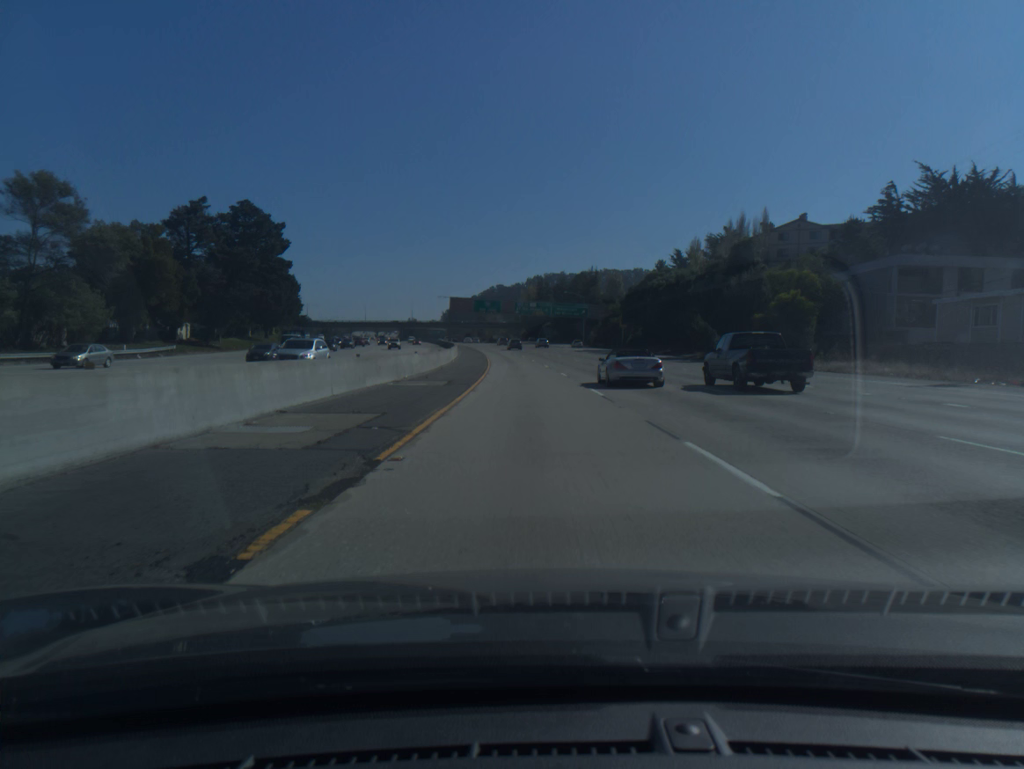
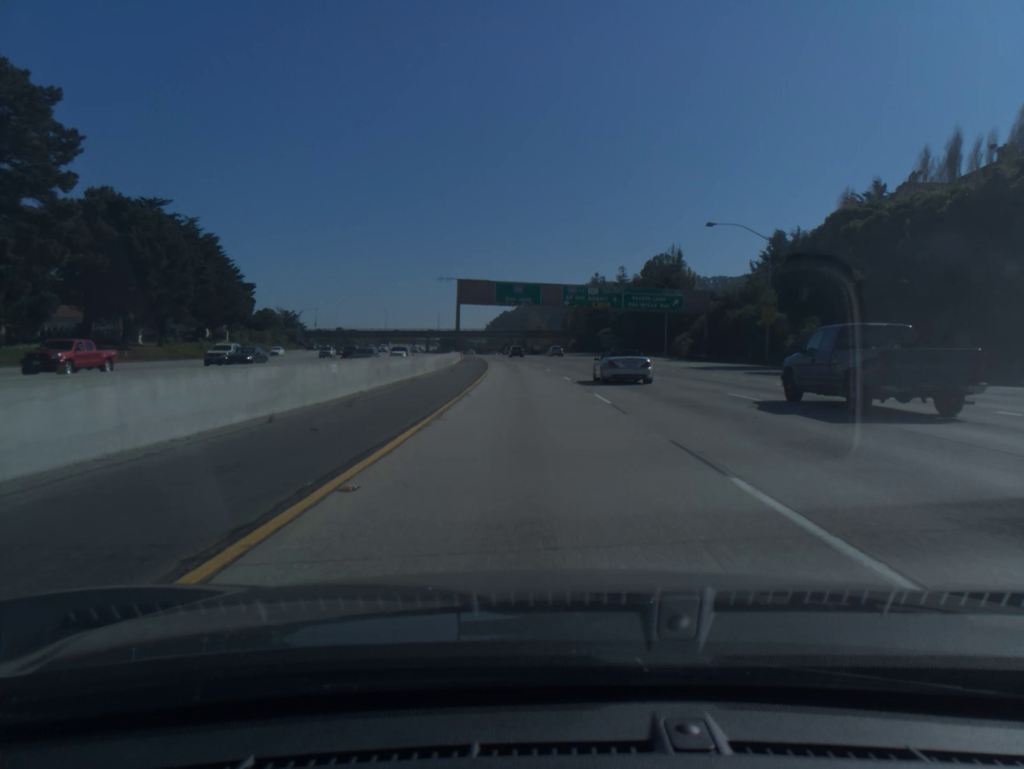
(-1.7, +60.0) m; -3°
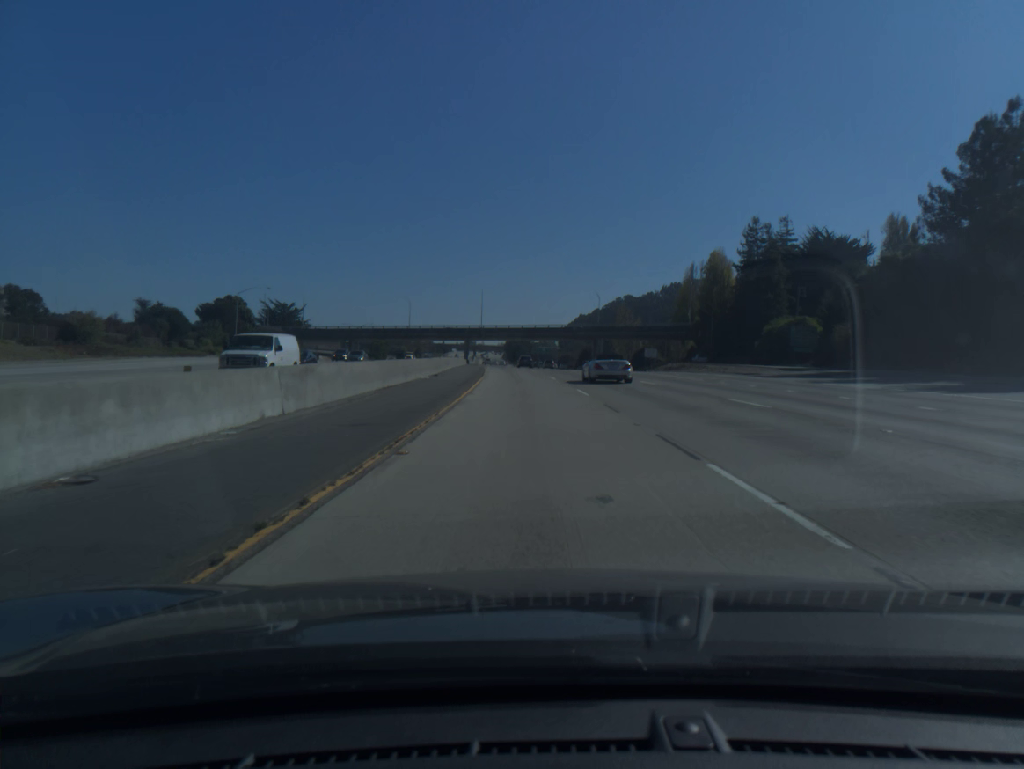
(-4.8, +99.4) m; -5°
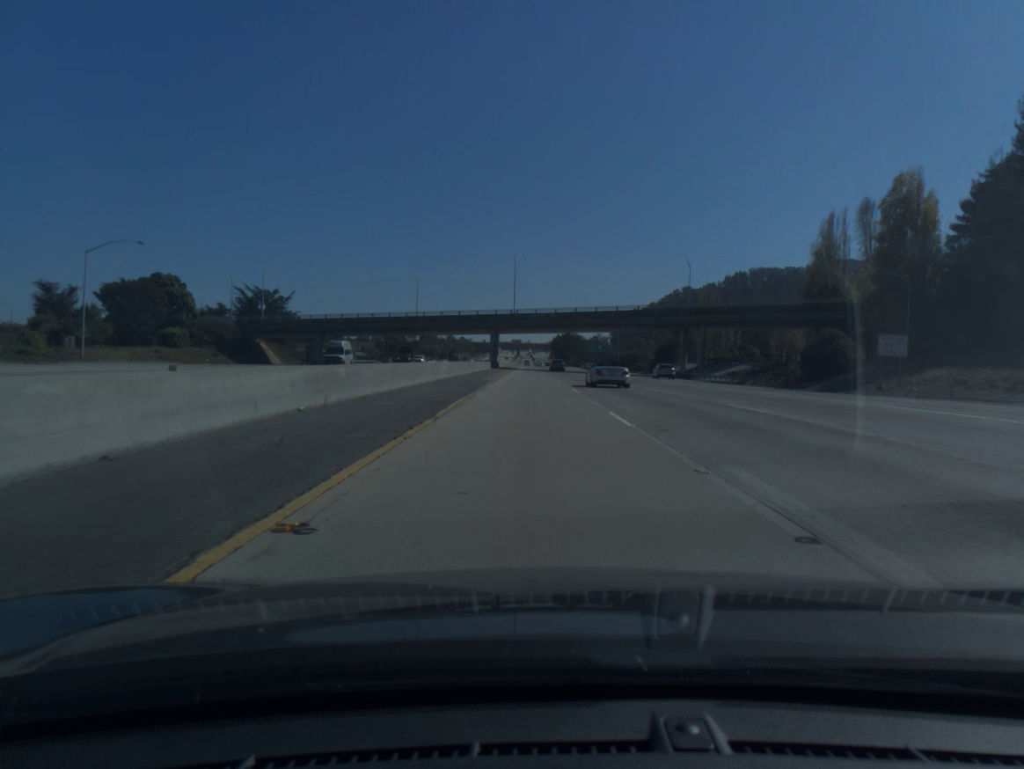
(-1.9, +60.0) m; -3°
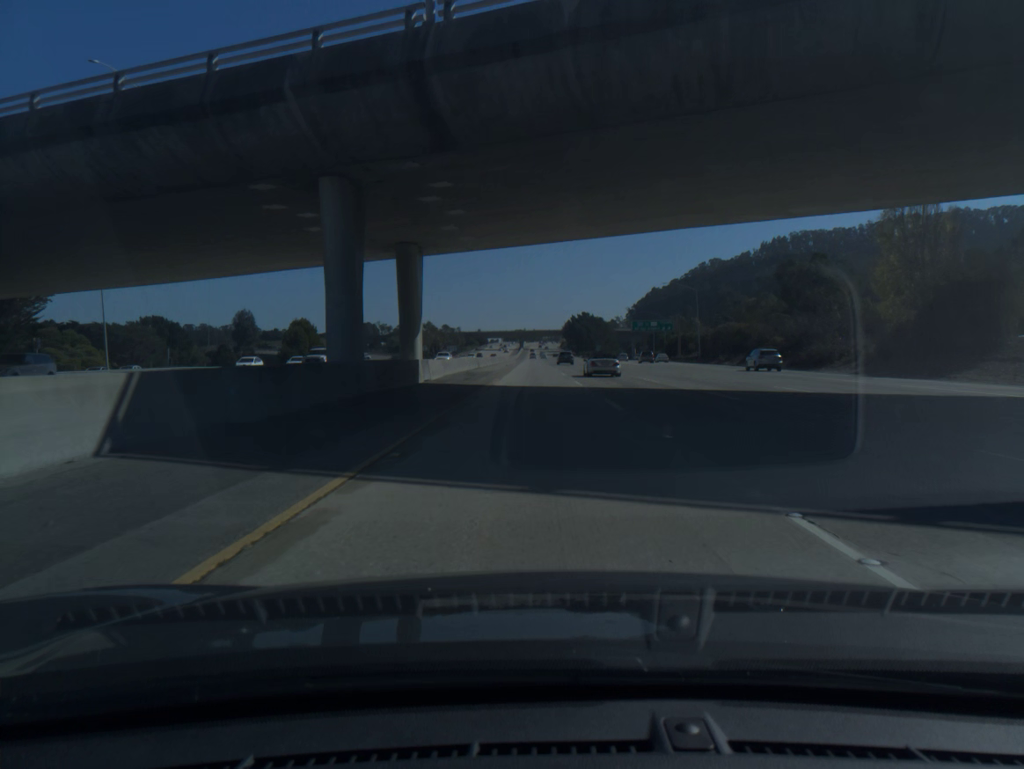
(-1.2, +100.9) m; 0°
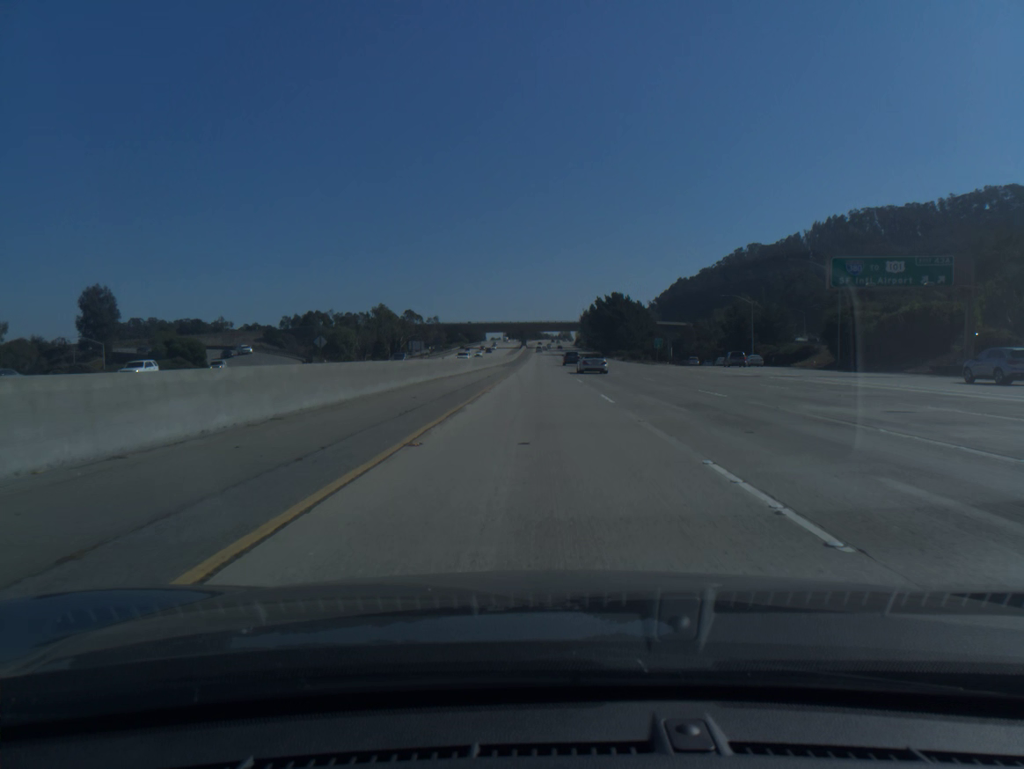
(-0.5, +100.9) m; -1°
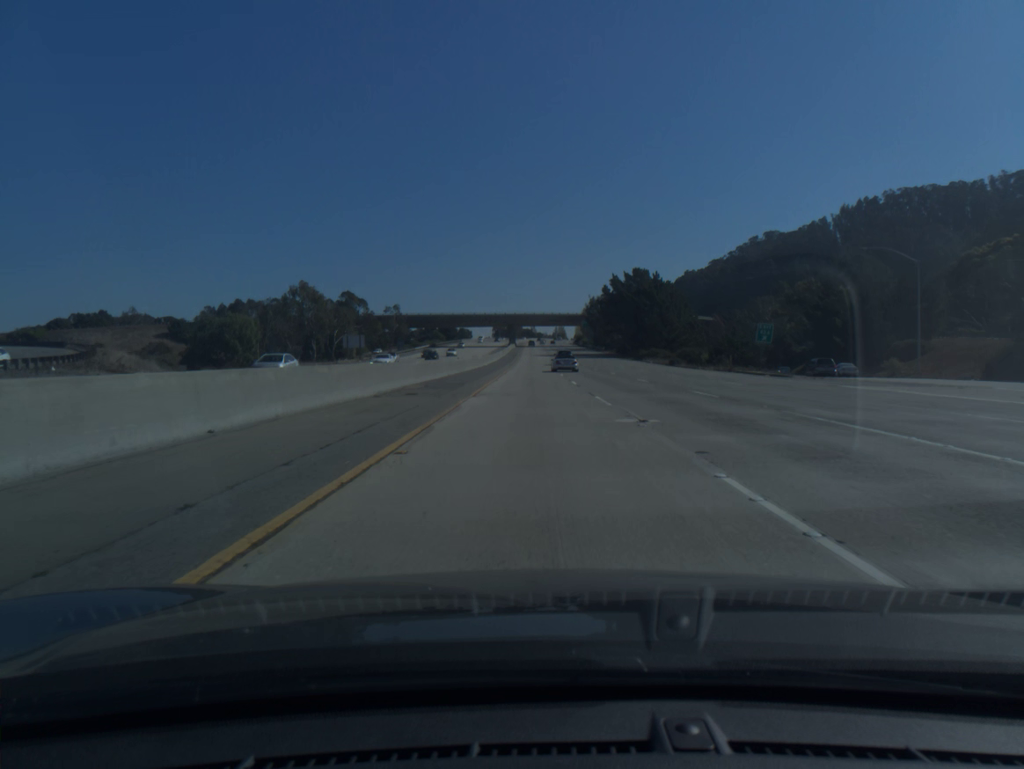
(+0.2, +60.4) m; +1°
